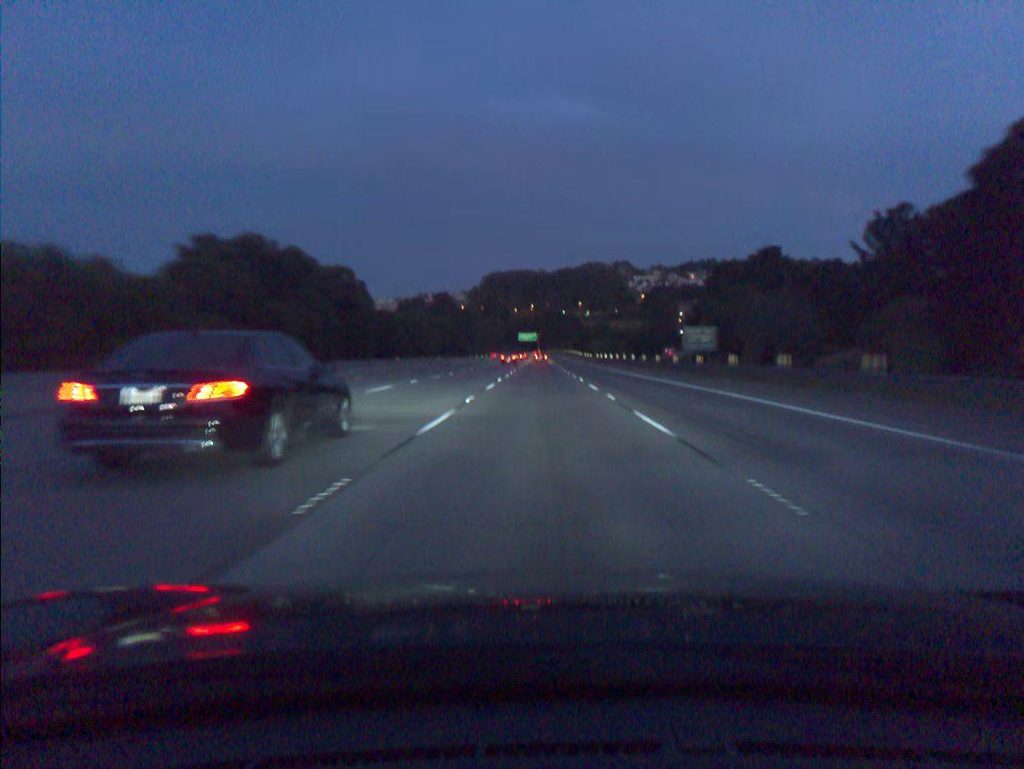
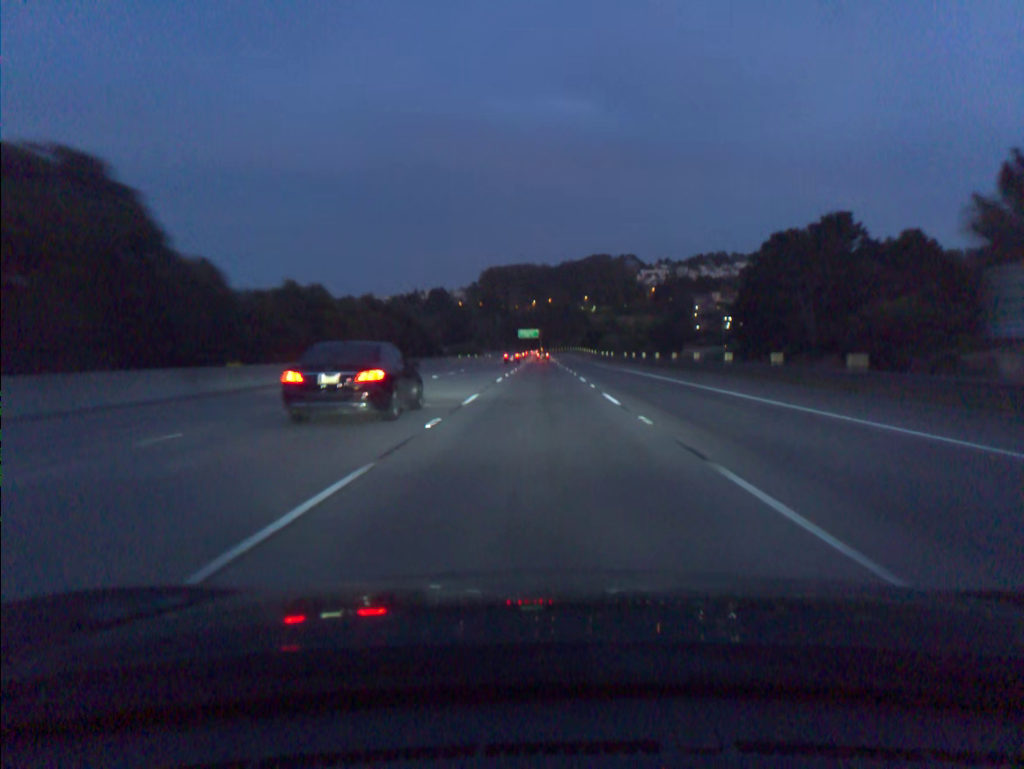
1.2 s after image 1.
(0.0, +37.0) m; 0°
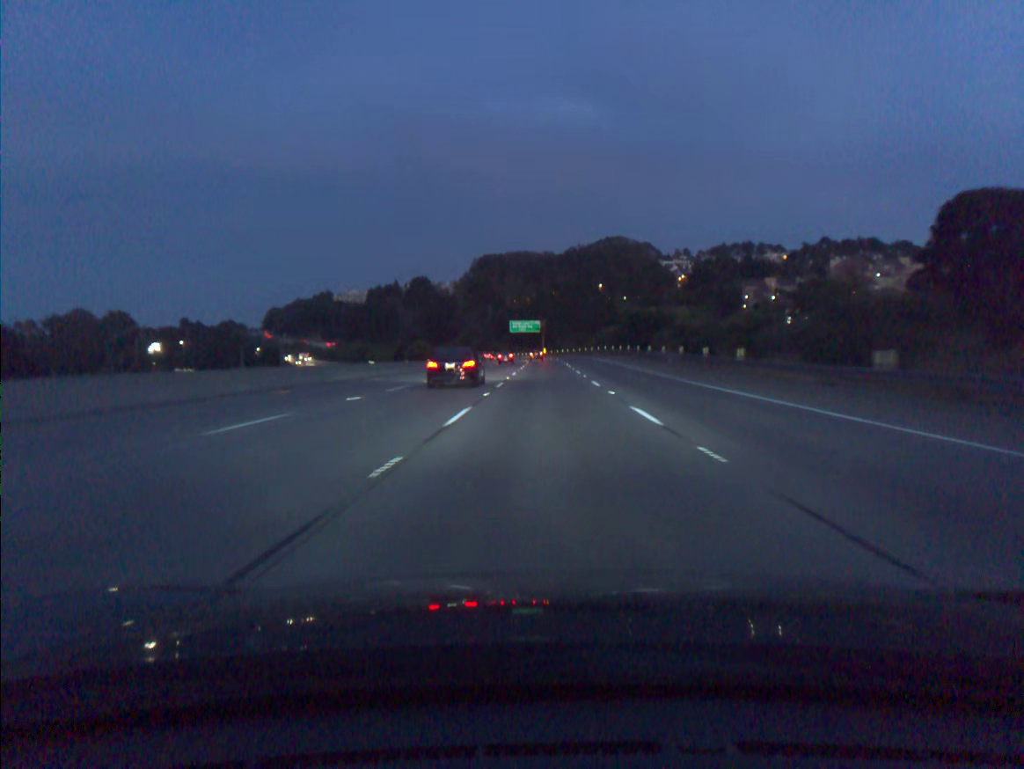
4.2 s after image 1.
(-0.3, +92.6) m; 0°
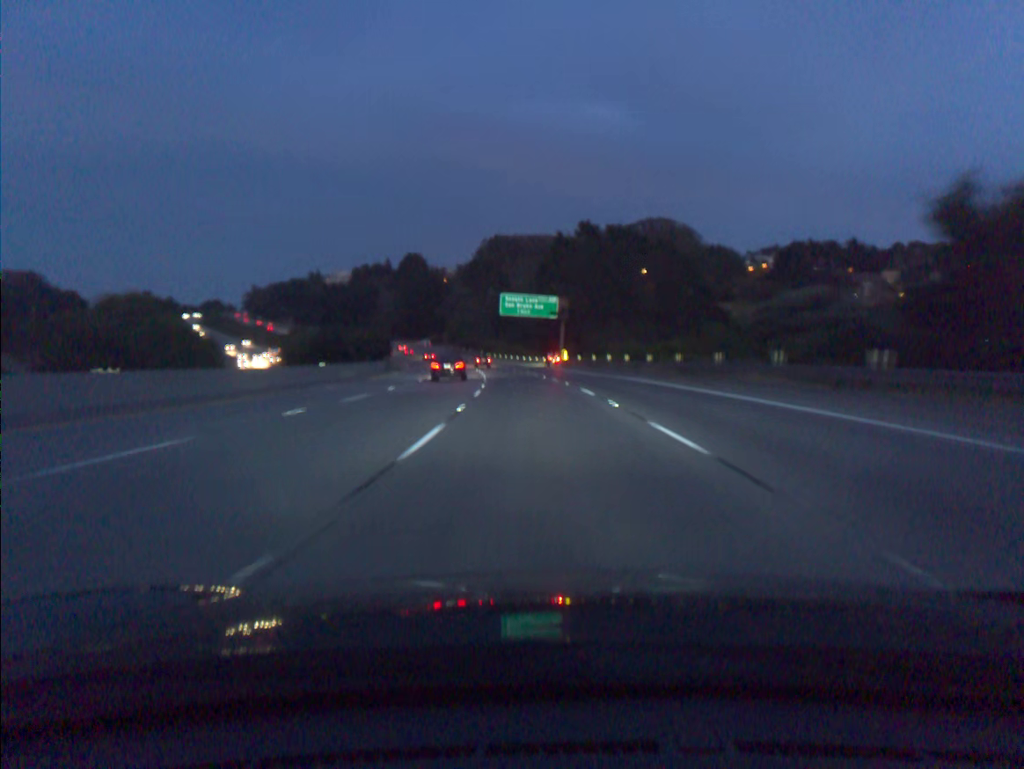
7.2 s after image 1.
(-0.2, +92.0) m; -1°
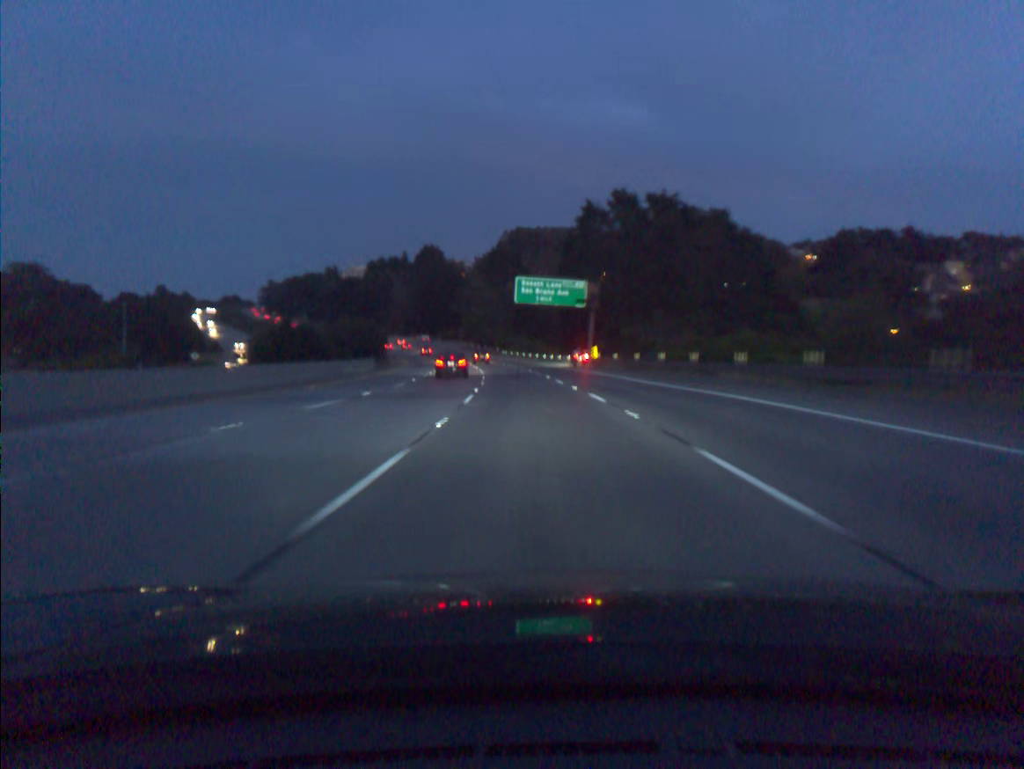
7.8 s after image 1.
(-0.2, +18.4) m; -1°
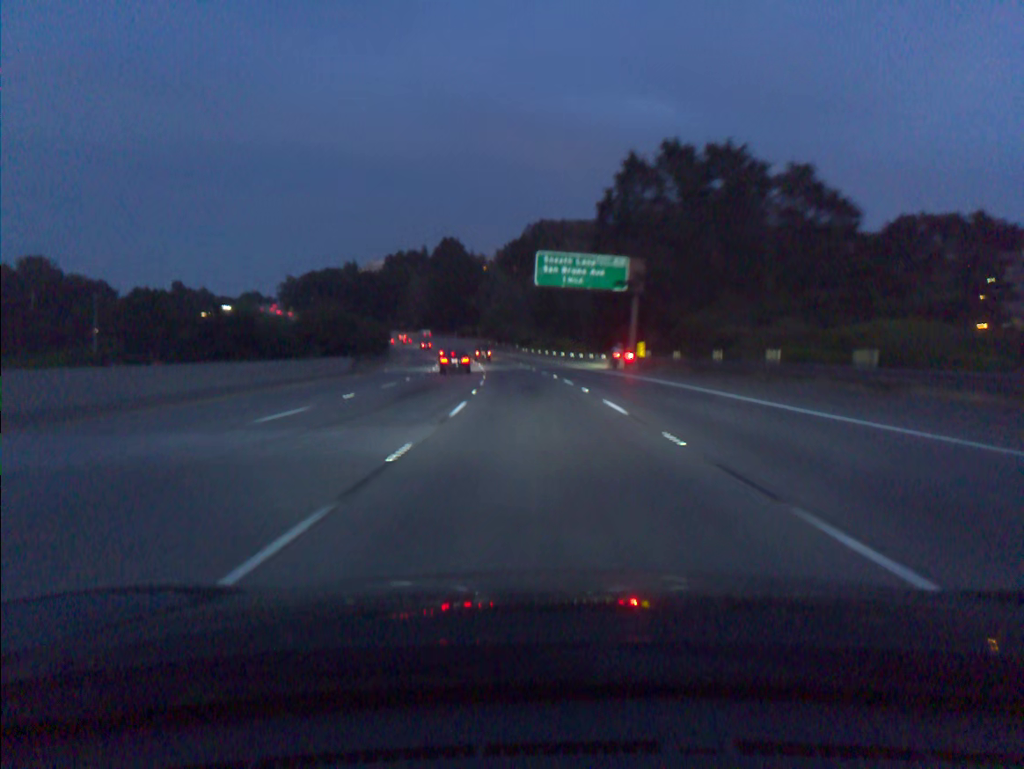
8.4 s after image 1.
(-0.3, +18.4) m; -2°
